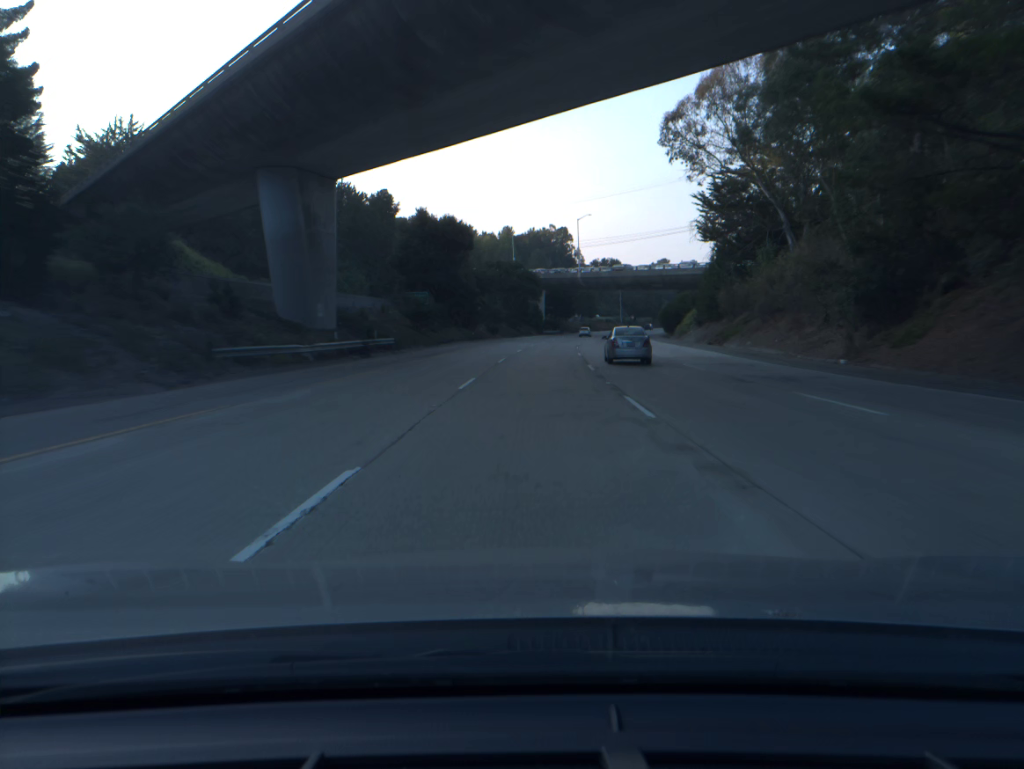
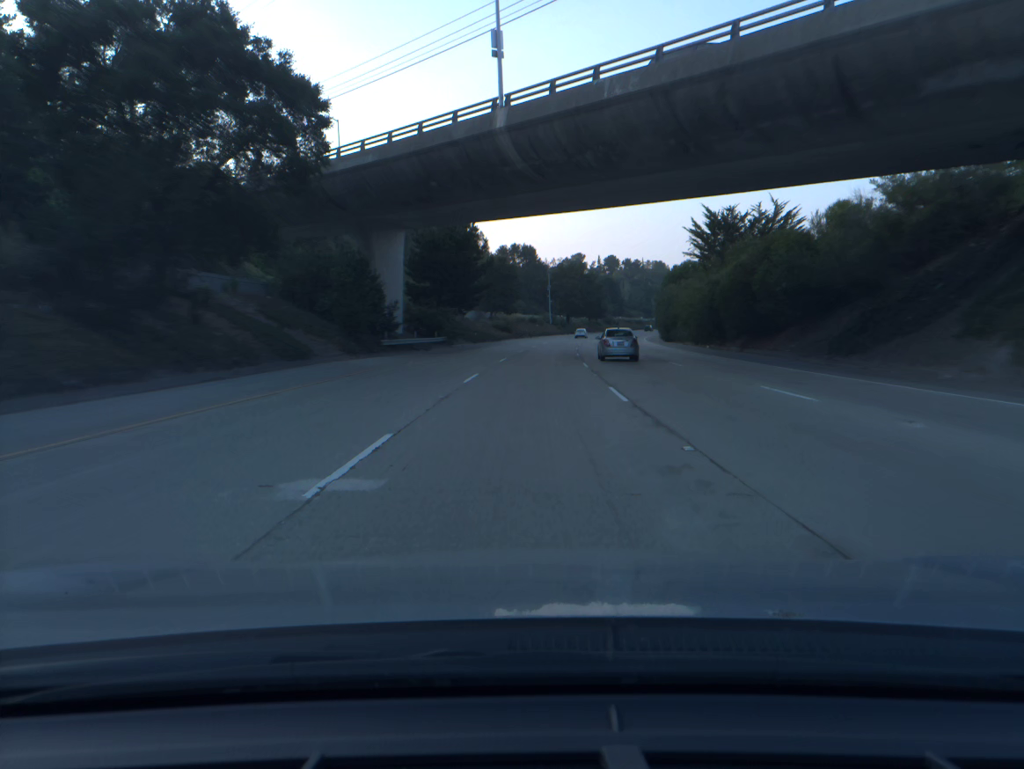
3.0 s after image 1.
(+6.0, +99.3) m; +7°
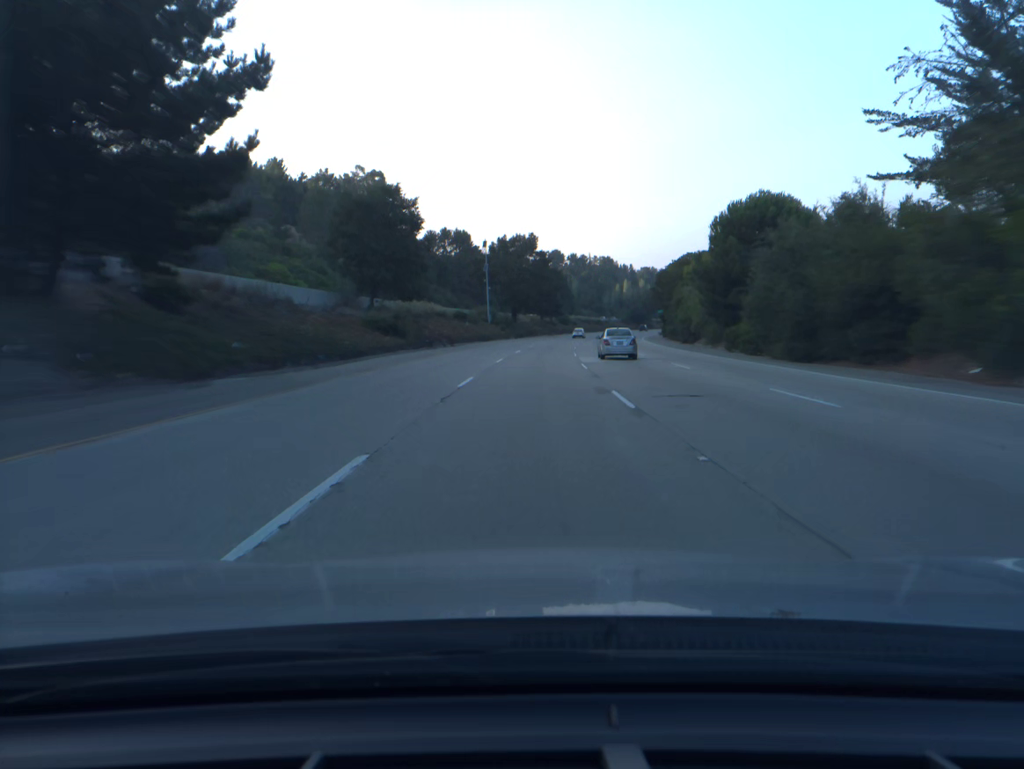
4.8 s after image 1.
(+2.2, +59.8) m; +4°
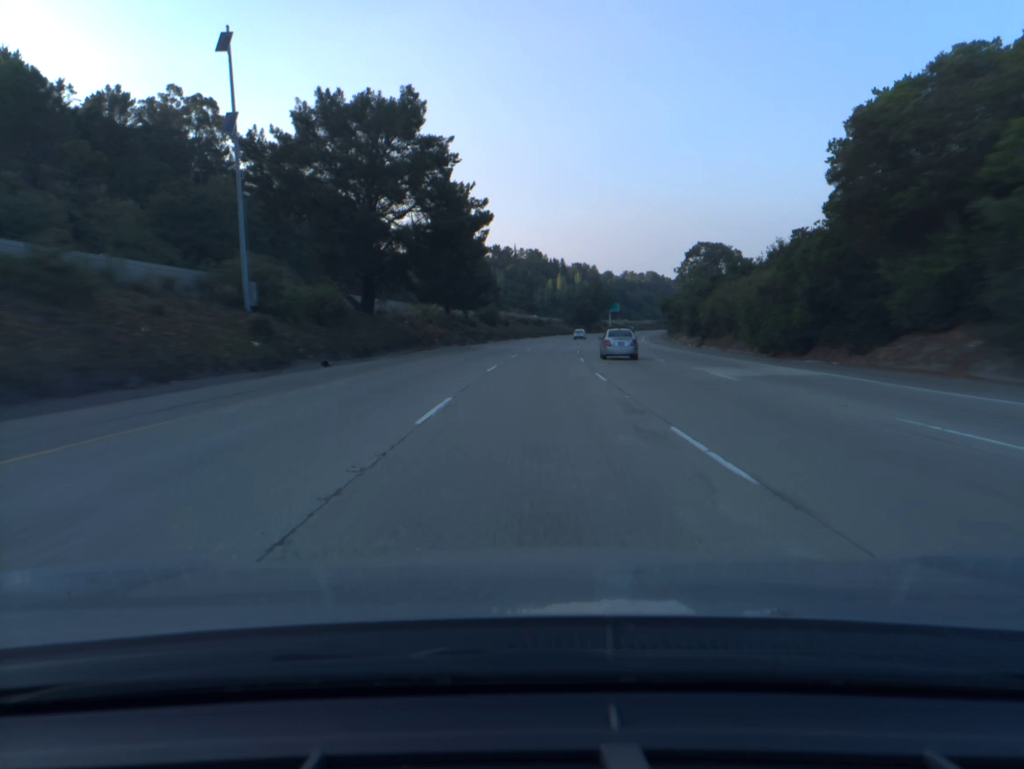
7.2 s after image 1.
(+3.7, +79.8) m; +6°
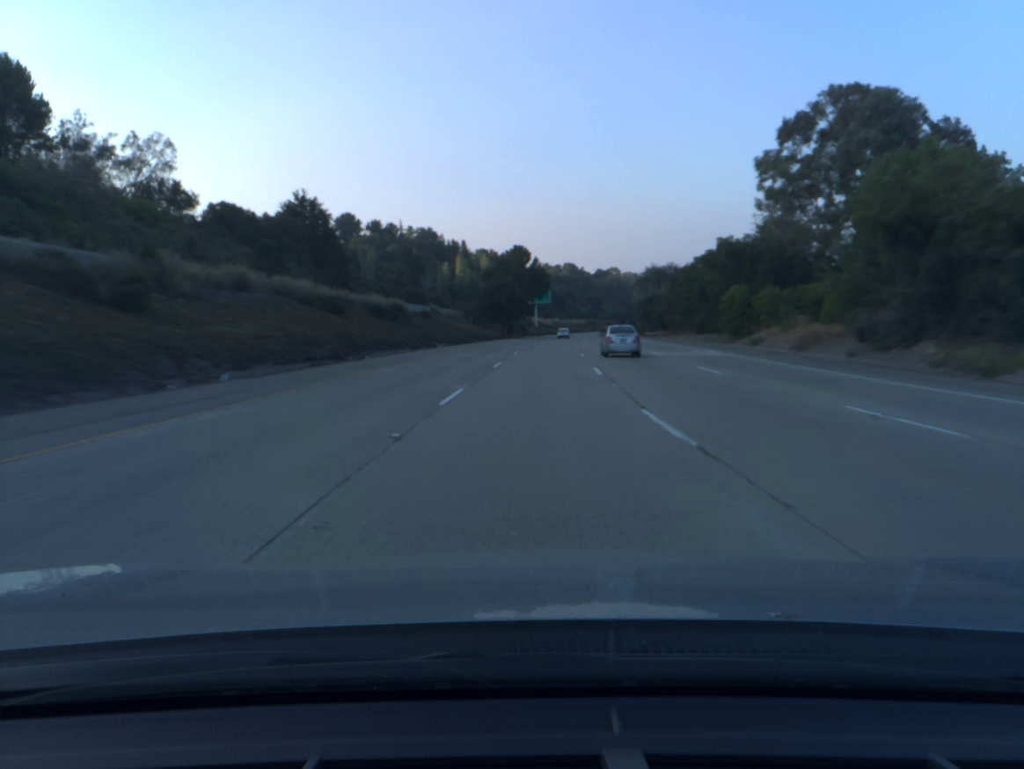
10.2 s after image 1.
(+6.1, +99.8) m; +7°
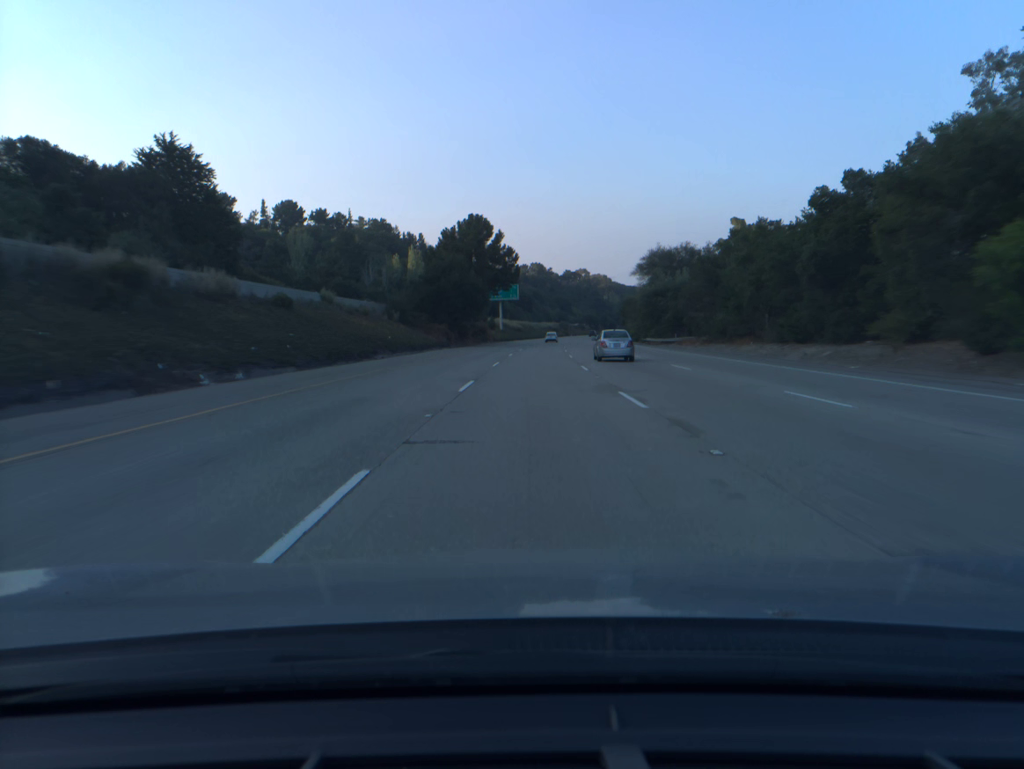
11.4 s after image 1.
(+0.9, +39.9) m; +2°
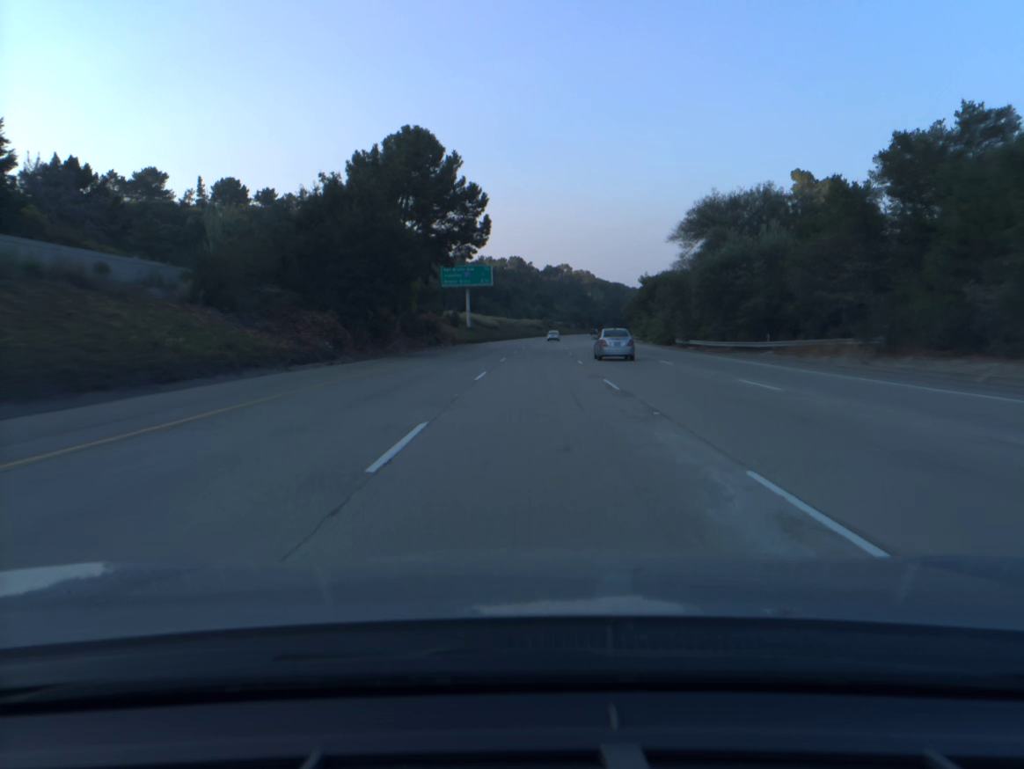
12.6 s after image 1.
(+0.5, +39.8) m; +2°
